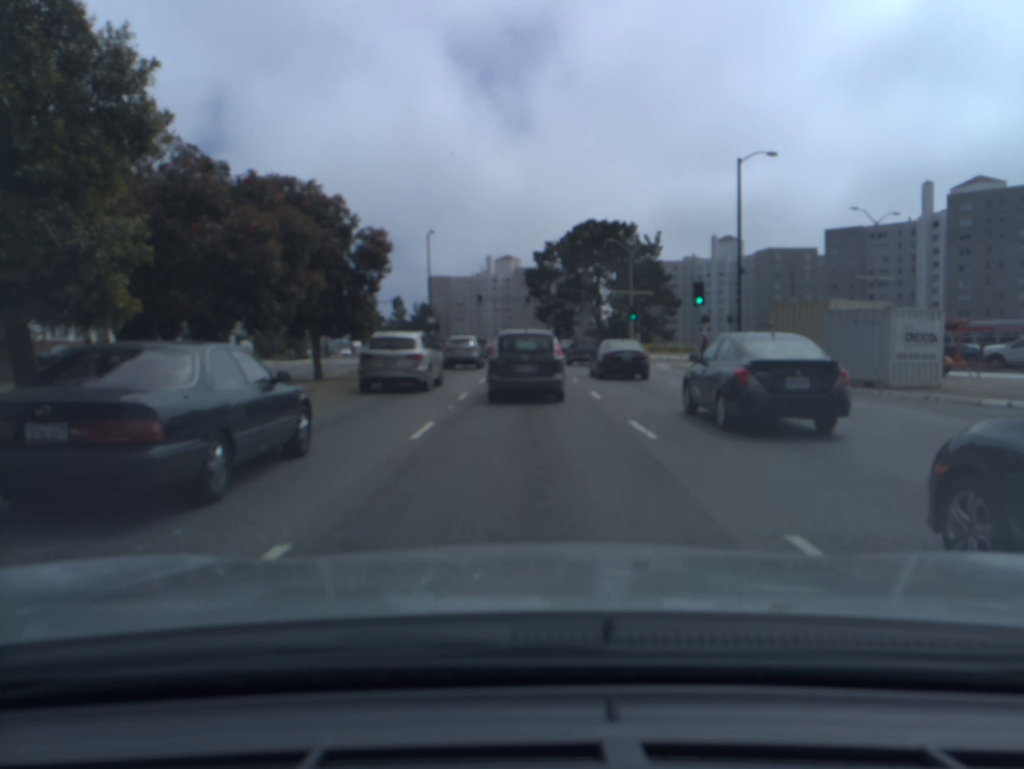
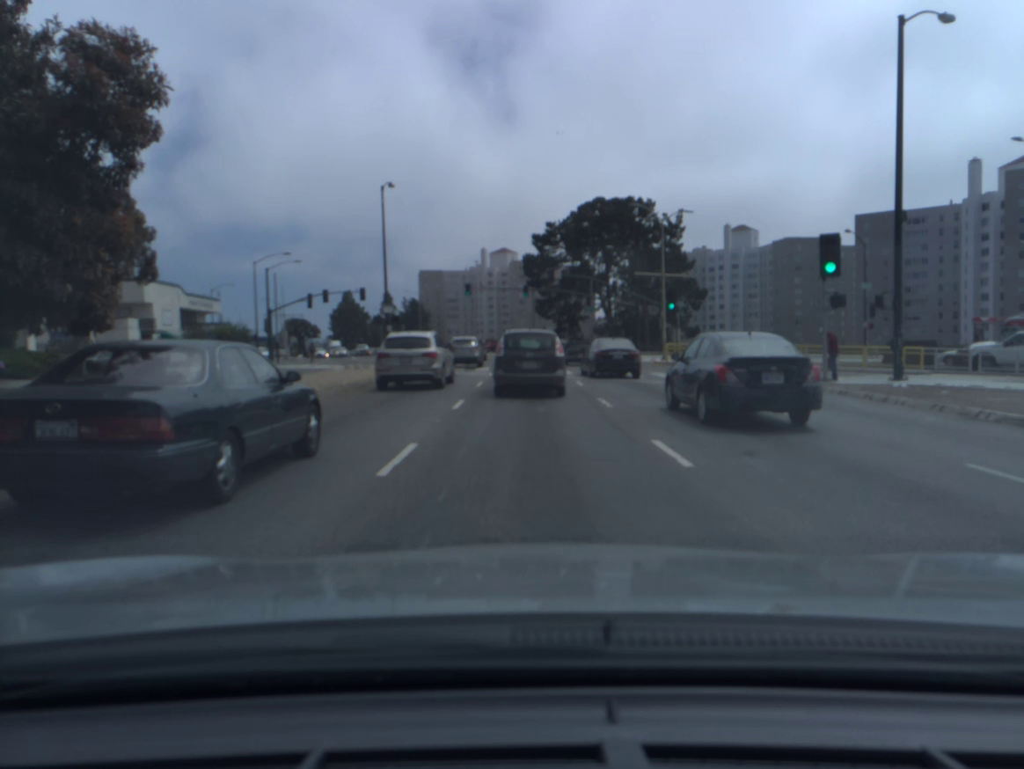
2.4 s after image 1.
(0.0, +17.5) m; 0°
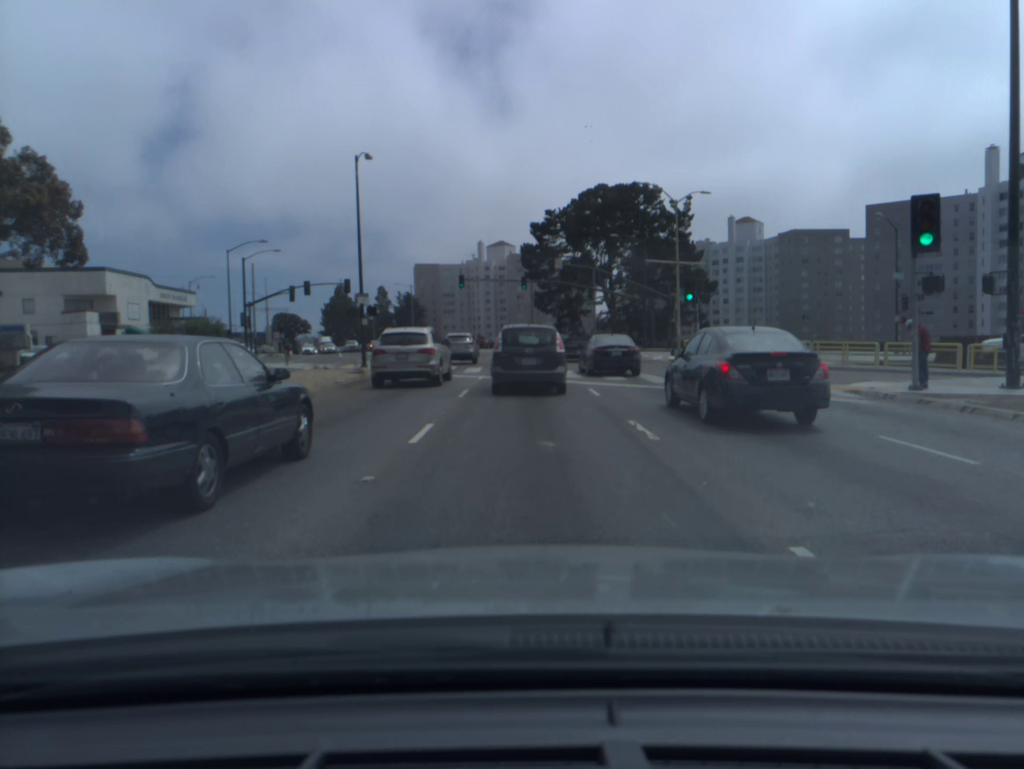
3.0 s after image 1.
(0.0, +5.5) m; 0°
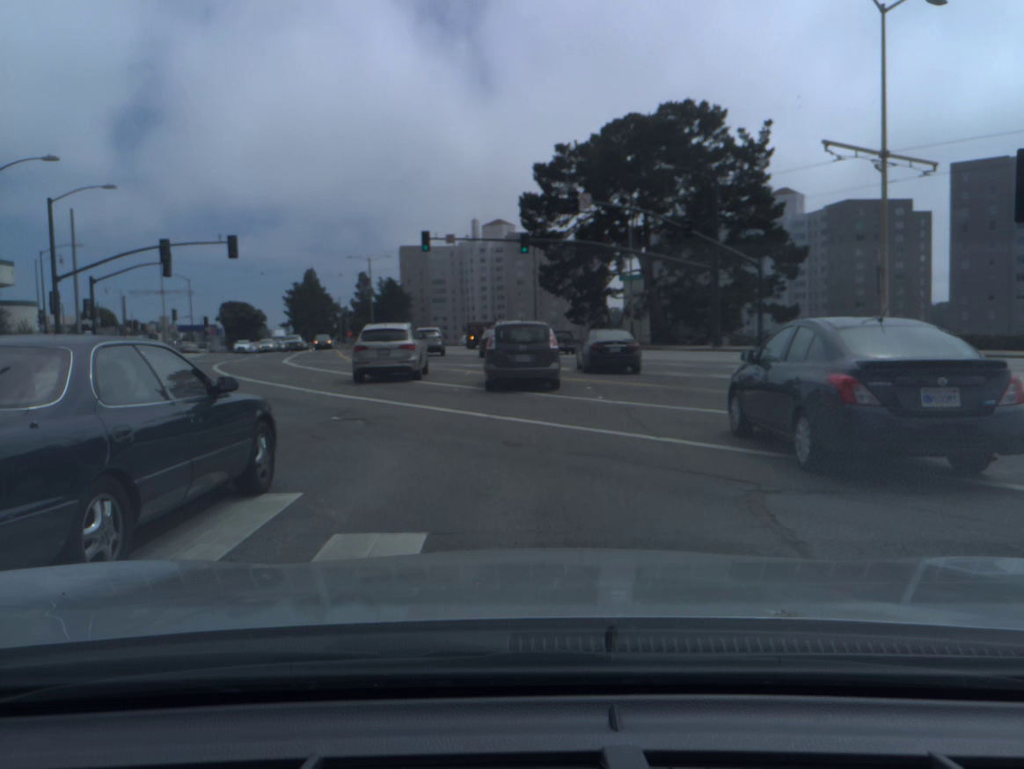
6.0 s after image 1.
(0.0, +28.7) m; 0°
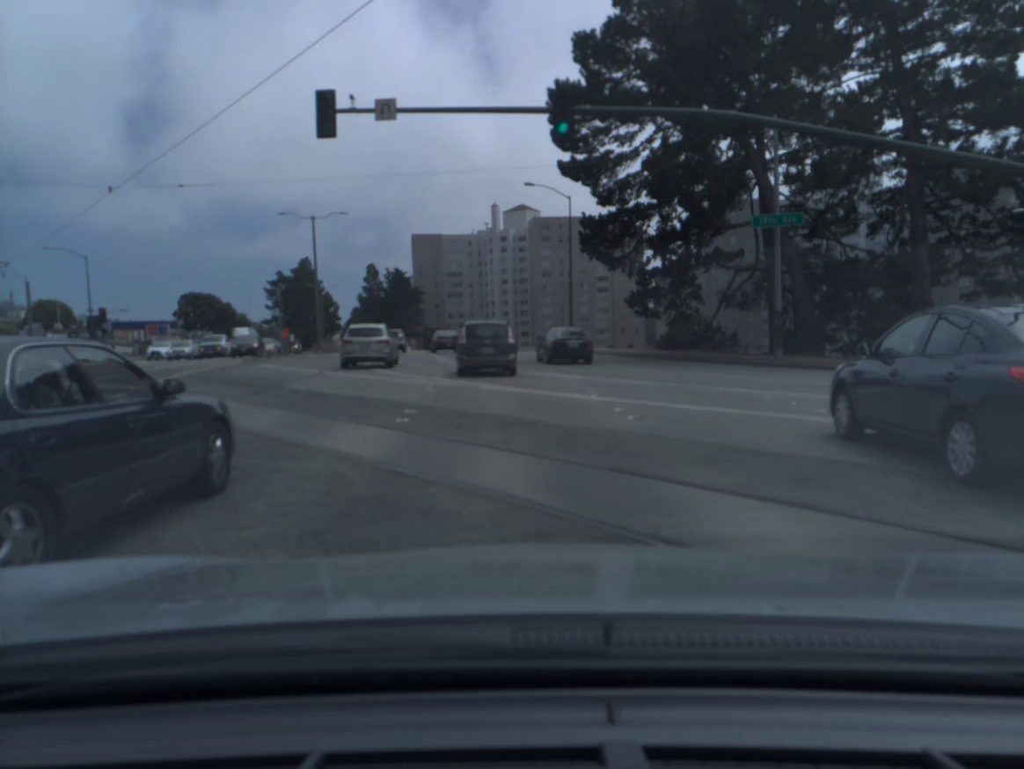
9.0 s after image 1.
(-0.4, +31.2) m; -2°
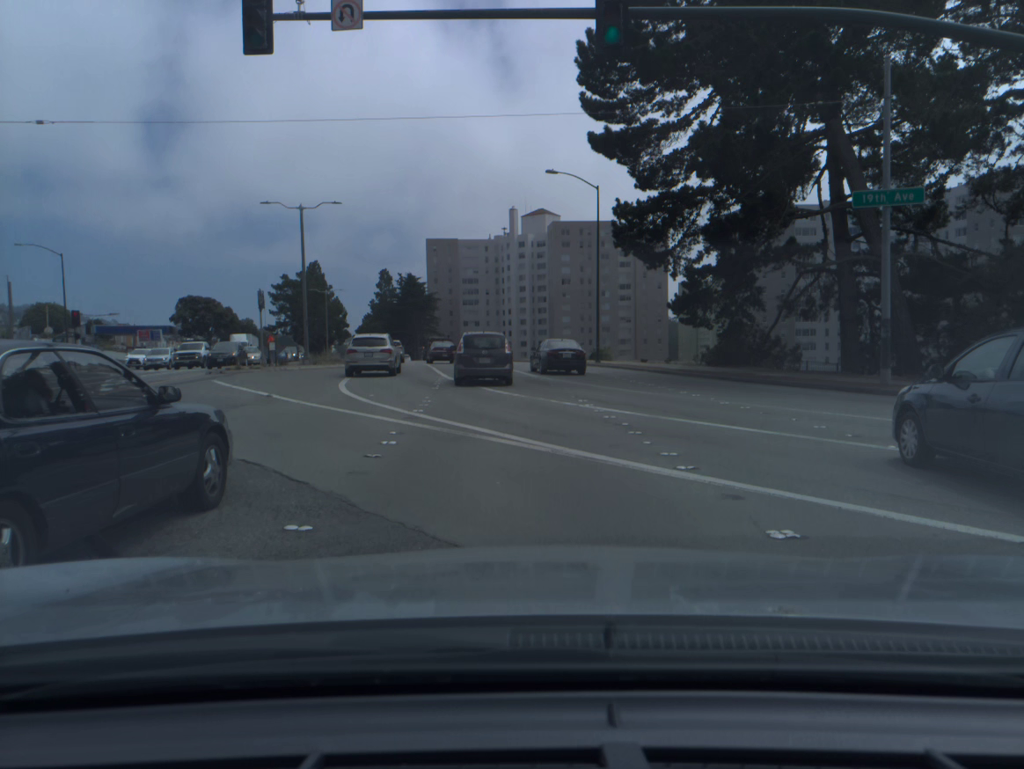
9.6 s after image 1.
(0.0, +7.0) m; -1°
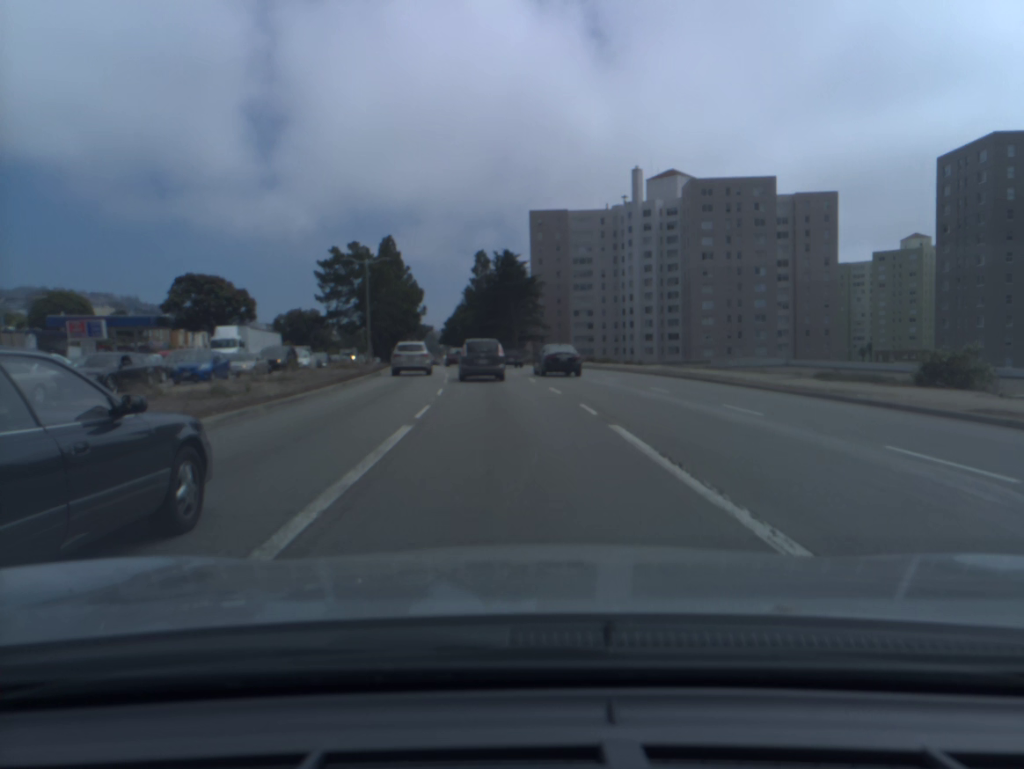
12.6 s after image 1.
(-2.7, +38.7) m; -8°
